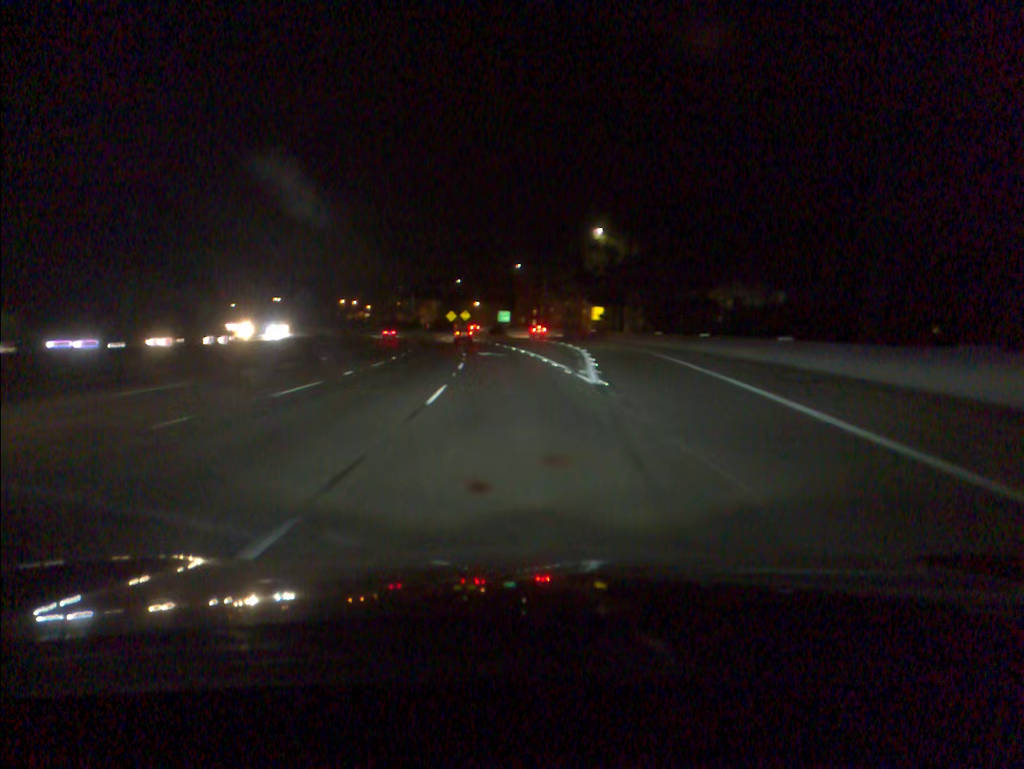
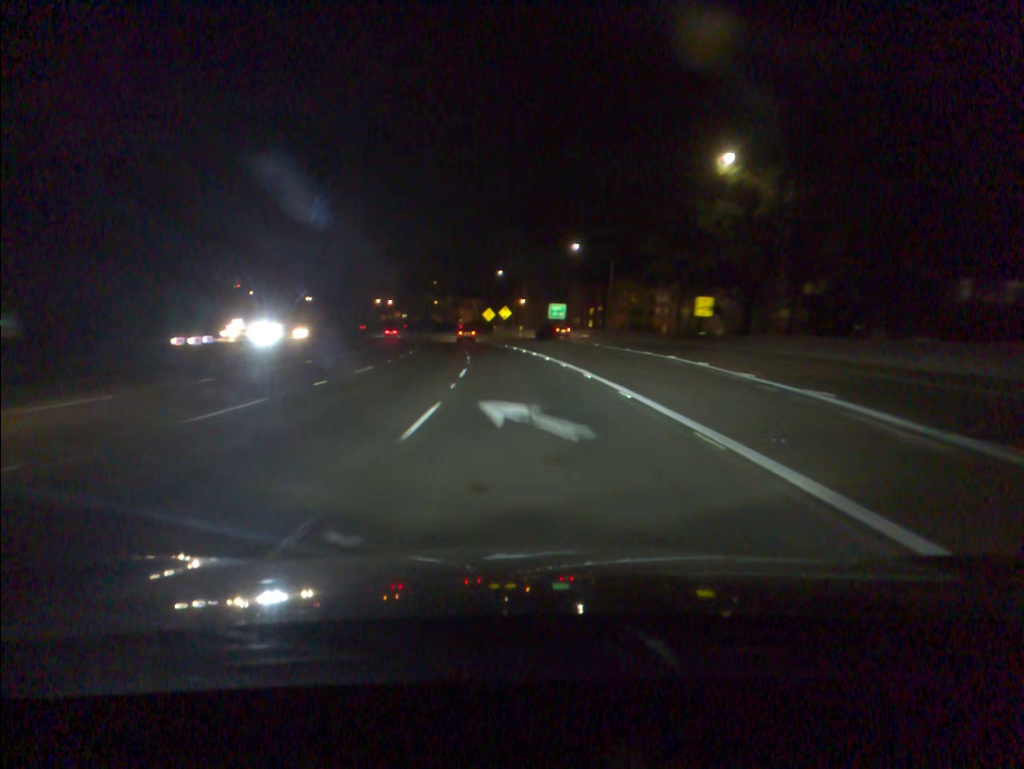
(-1.2, +34.3) m; -4°
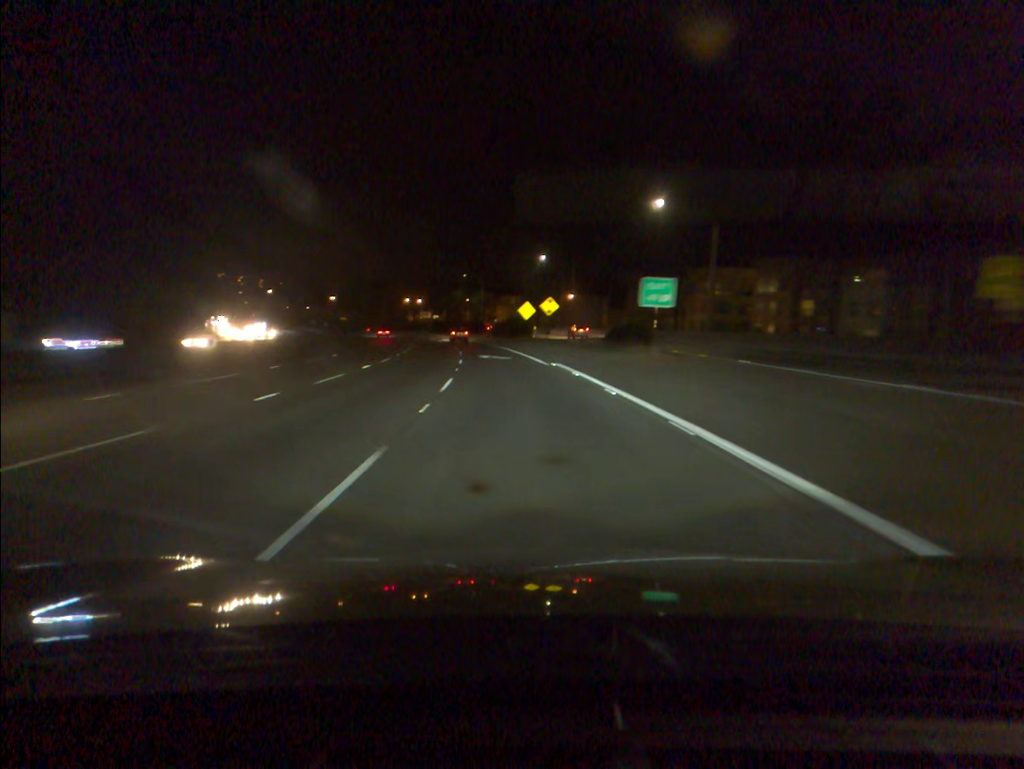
(-0.9, +34.6) m; -3°
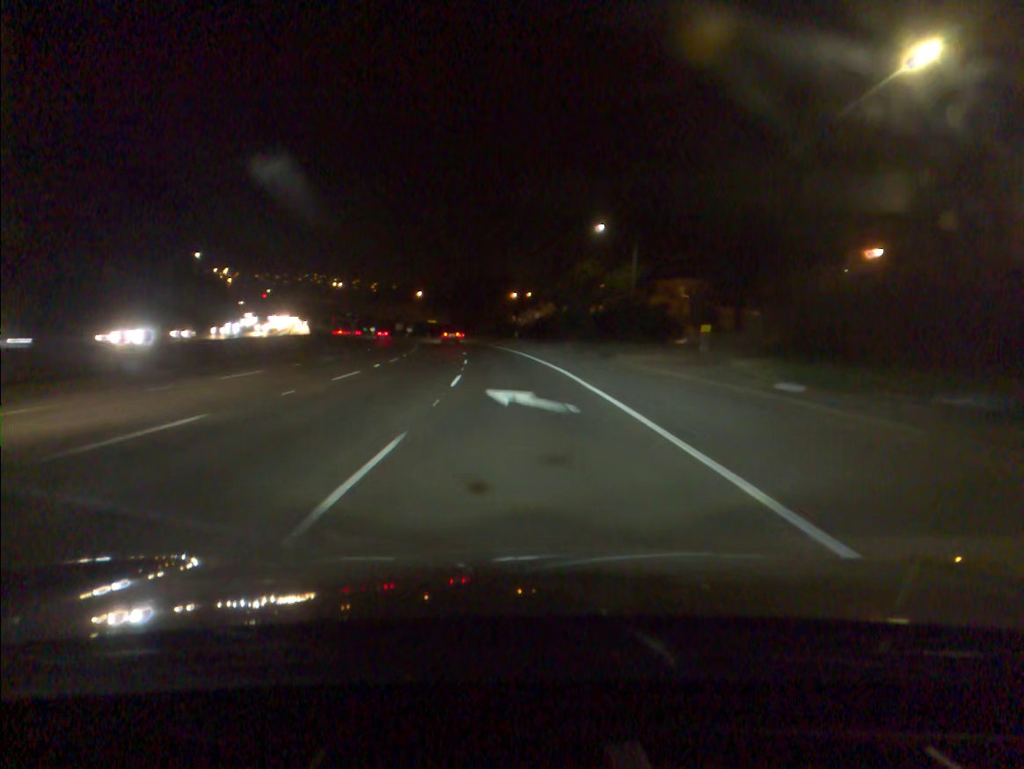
(-6.9, +85.7) m; -9°
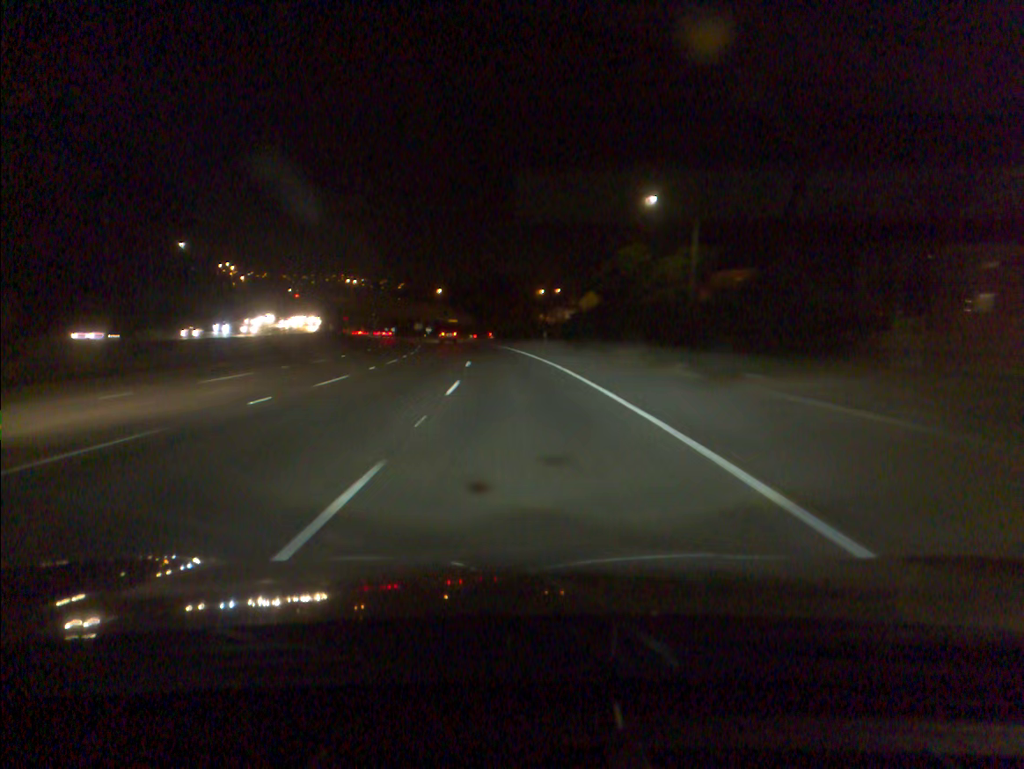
(-0.3, +17.2) m; -2°
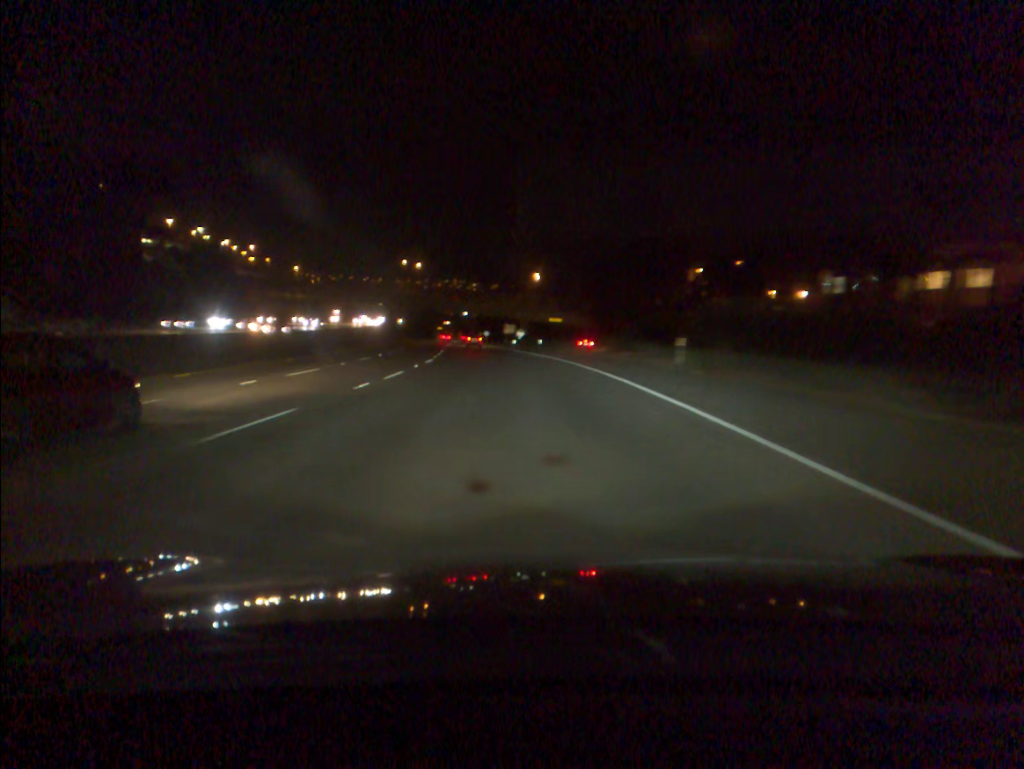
(-4.7, +68.8) m; -8°
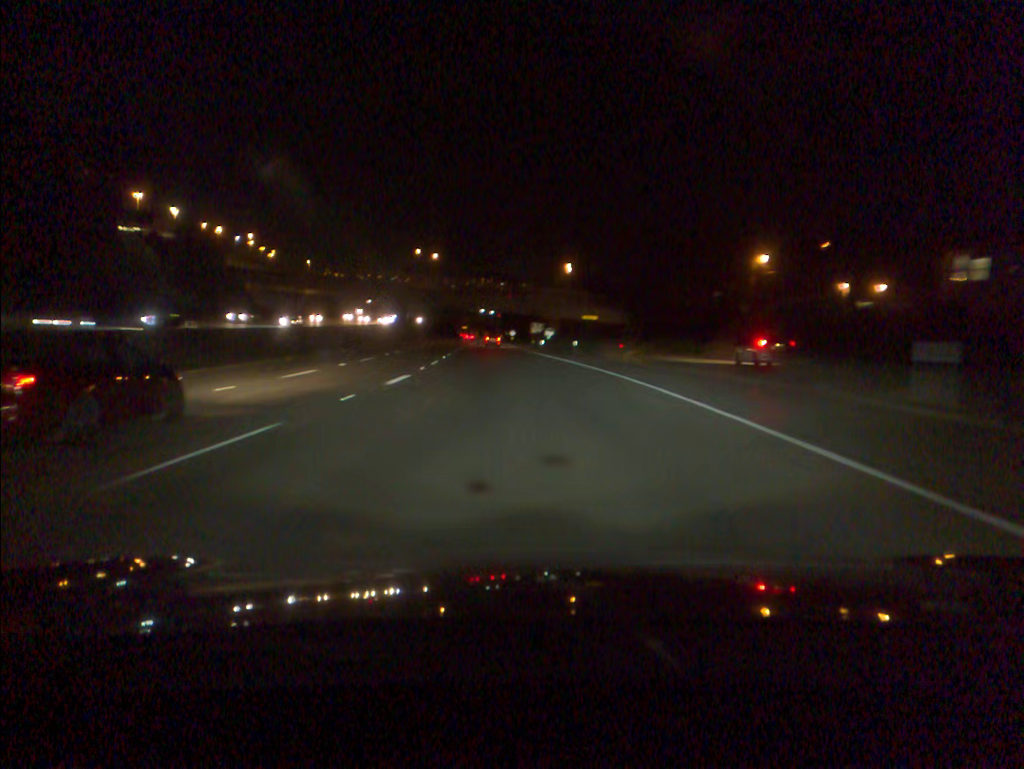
(-0.3, +17.4) m; -2°
